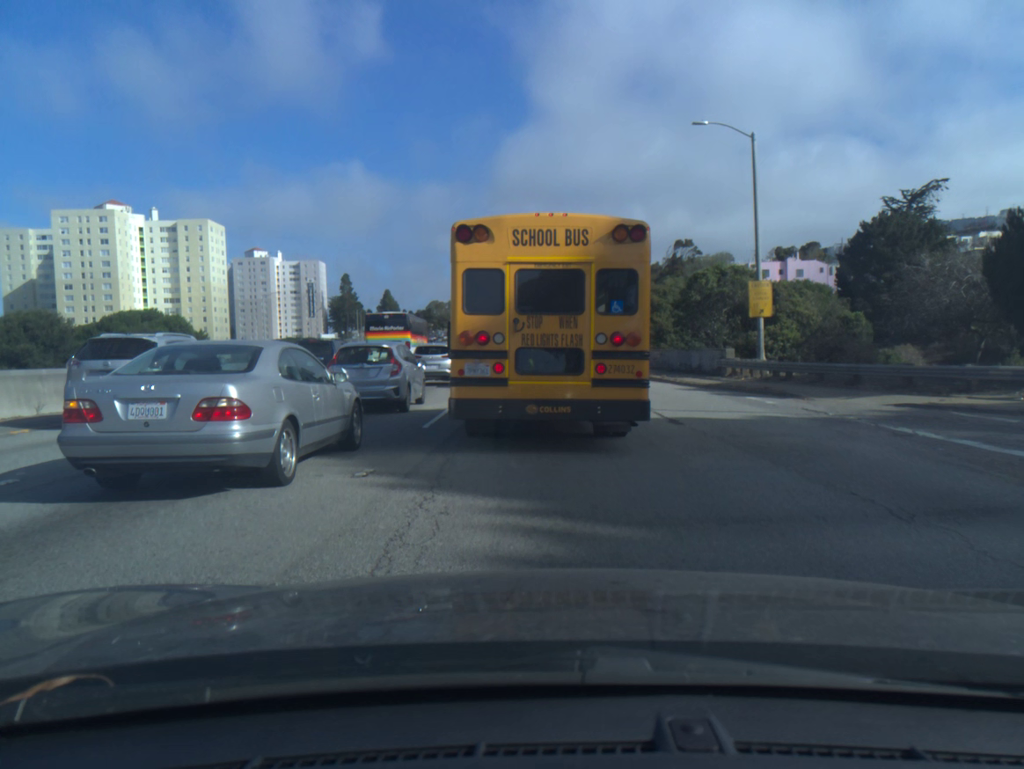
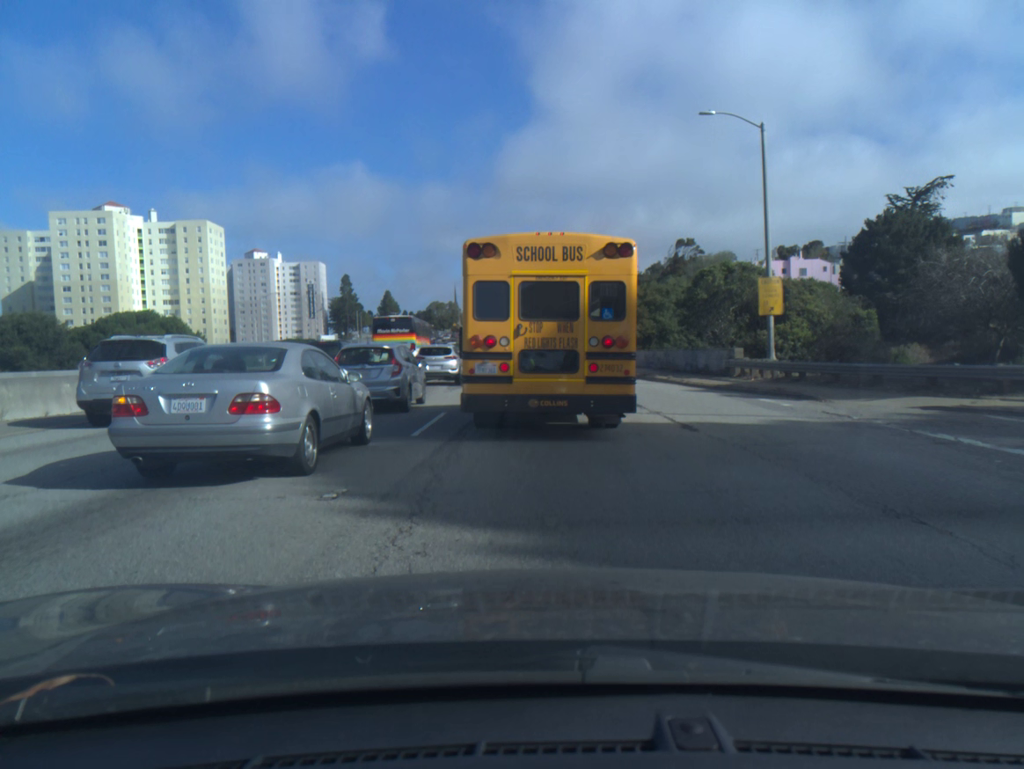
(0.0, +1.2) m; 0°
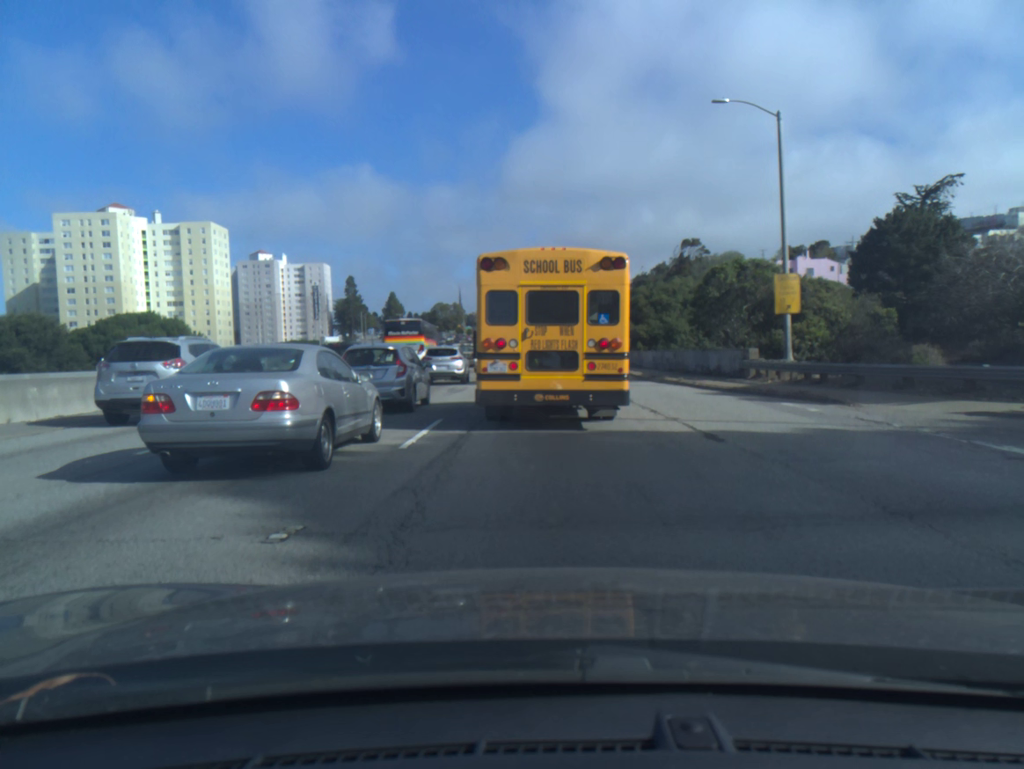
(0.0, +1.4) m; 0°
